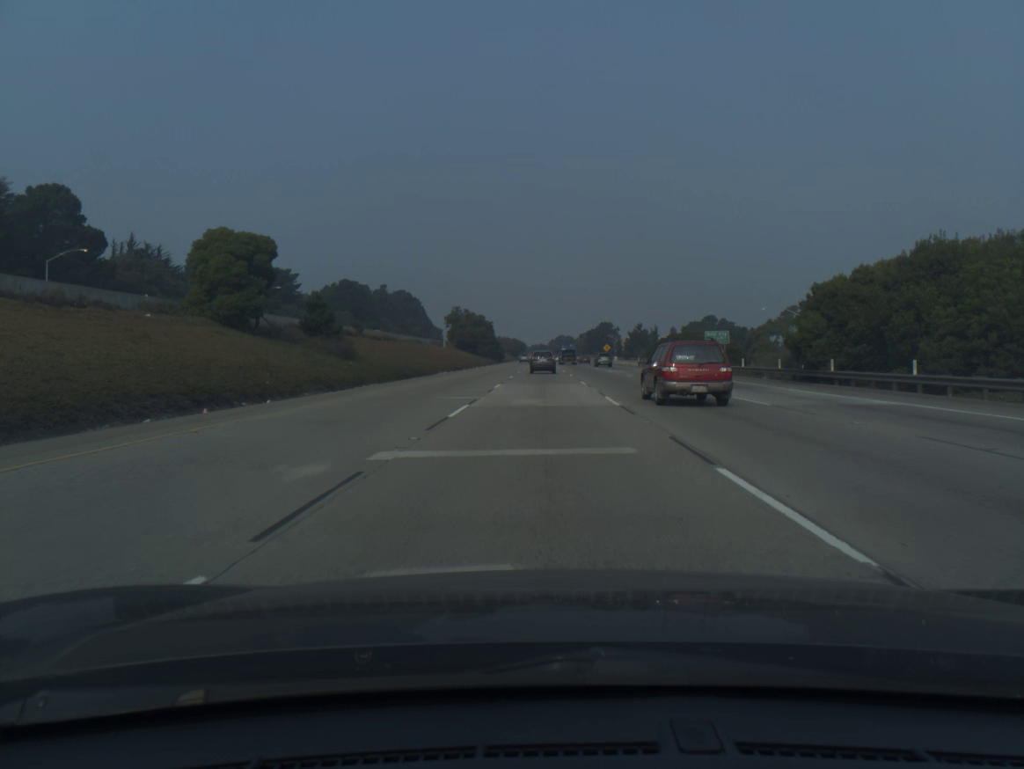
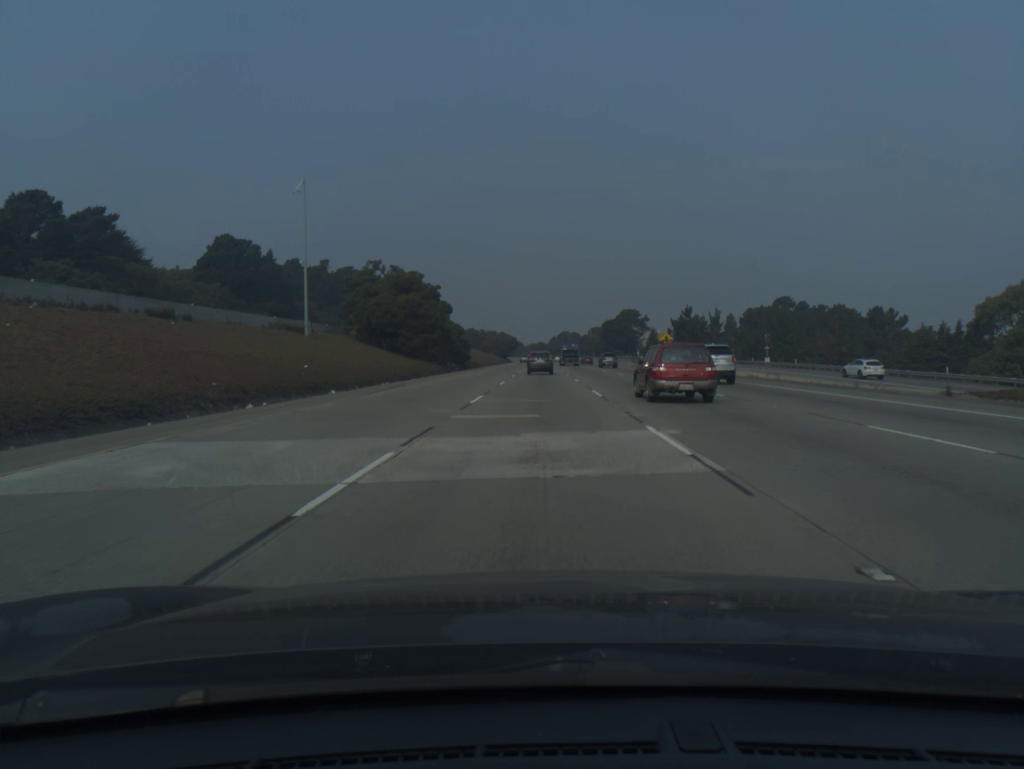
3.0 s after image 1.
(+0.1, +82.4) m; 0°
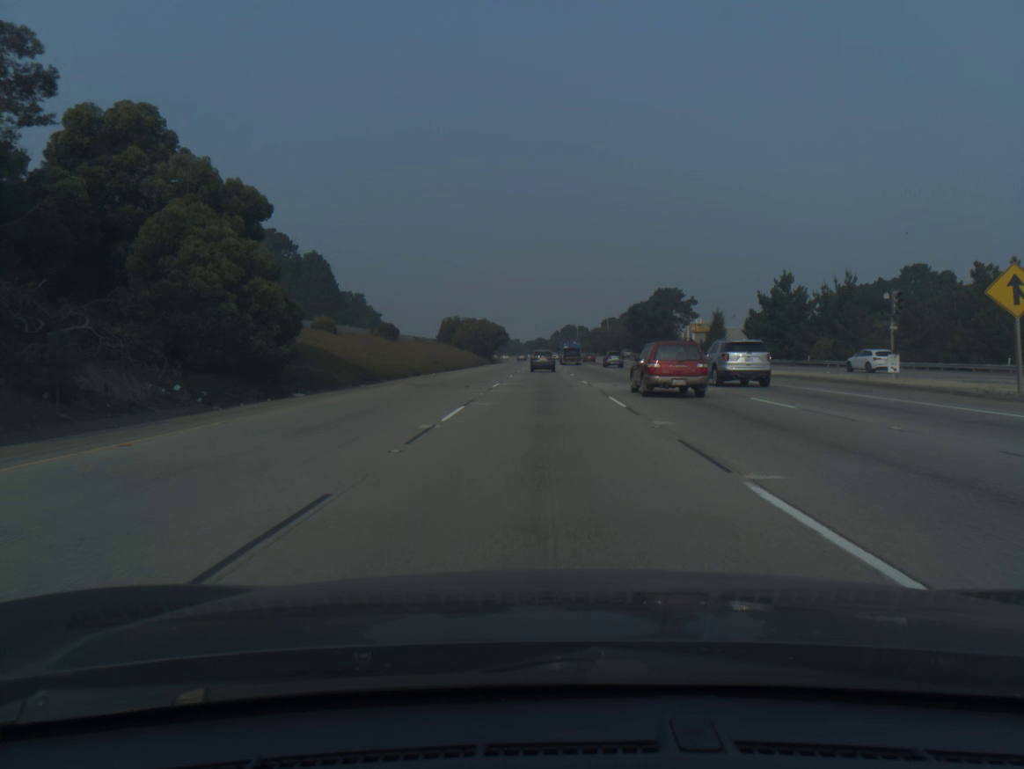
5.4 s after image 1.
(-0.1, +65.0) m; 0°
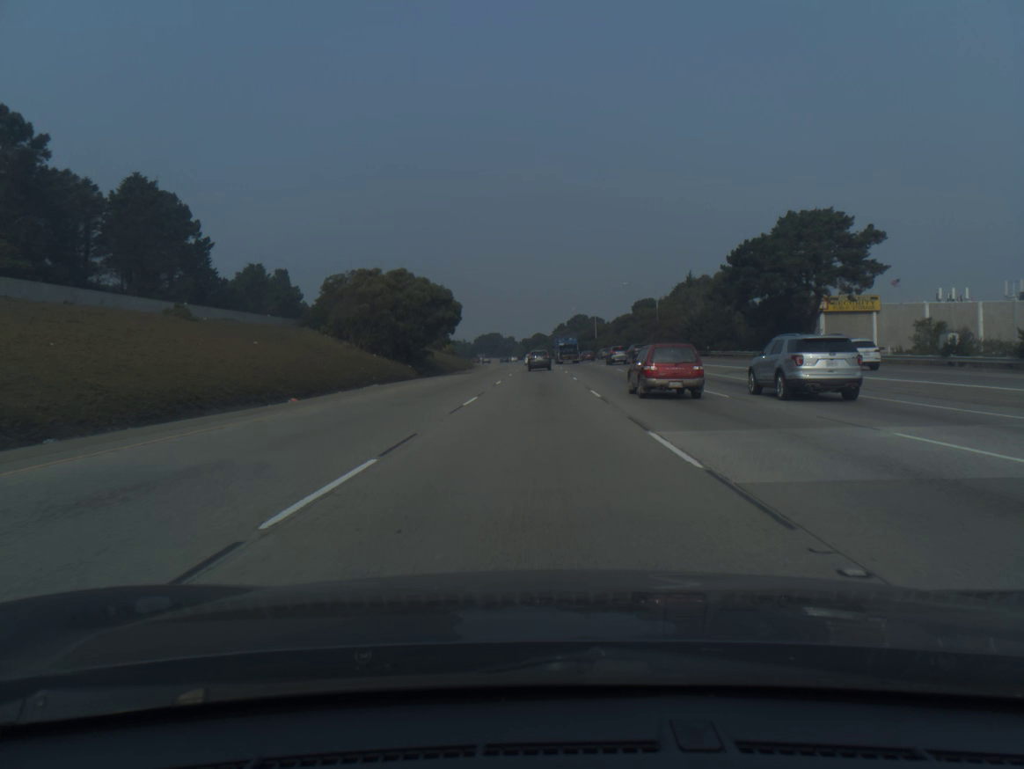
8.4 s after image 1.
(+0.2, +81.9) m; 0°
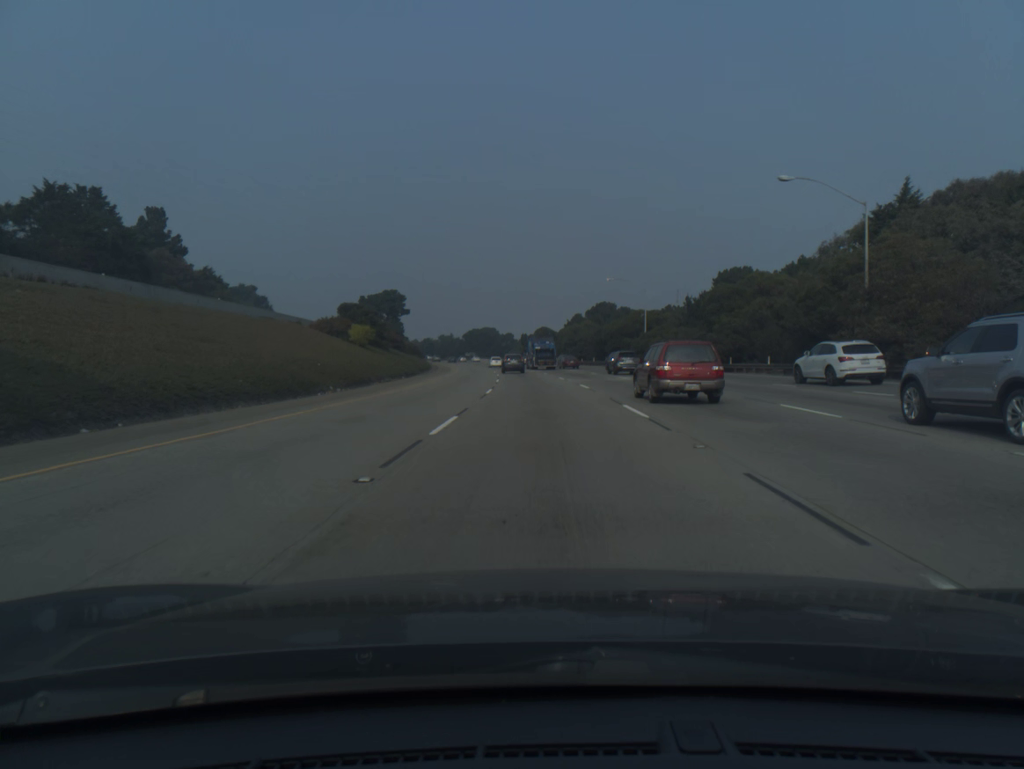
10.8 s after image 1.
(-0.4, +66.6) m; 0°
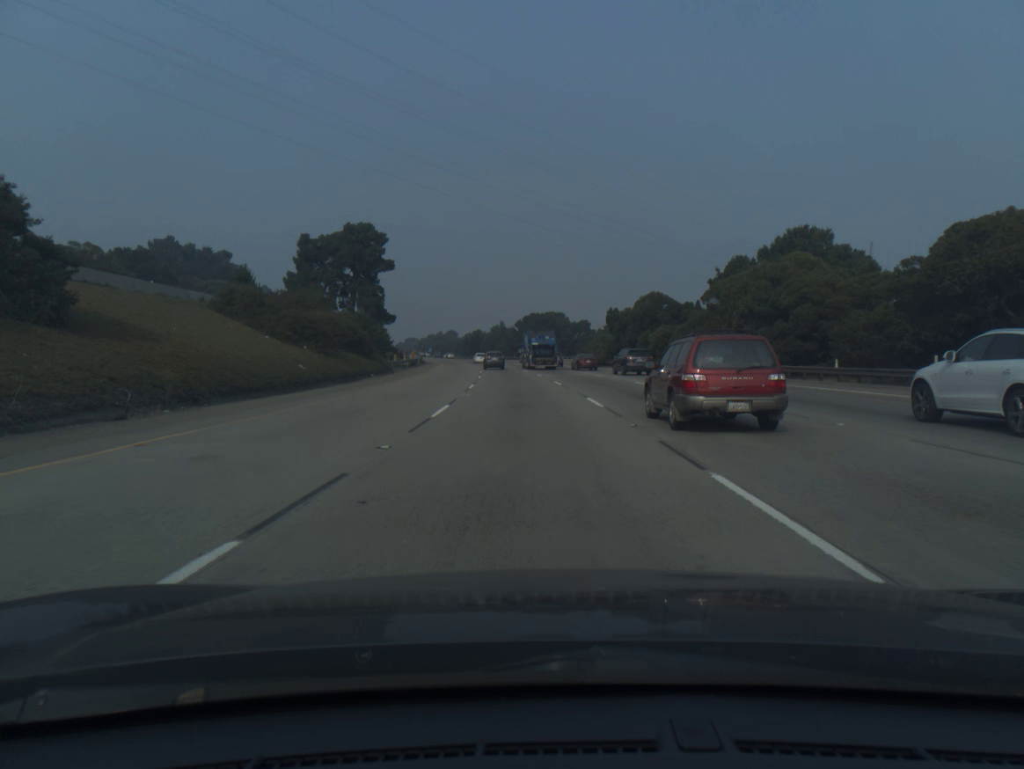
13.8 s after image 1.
(-2.9, +83.8) m; -5°
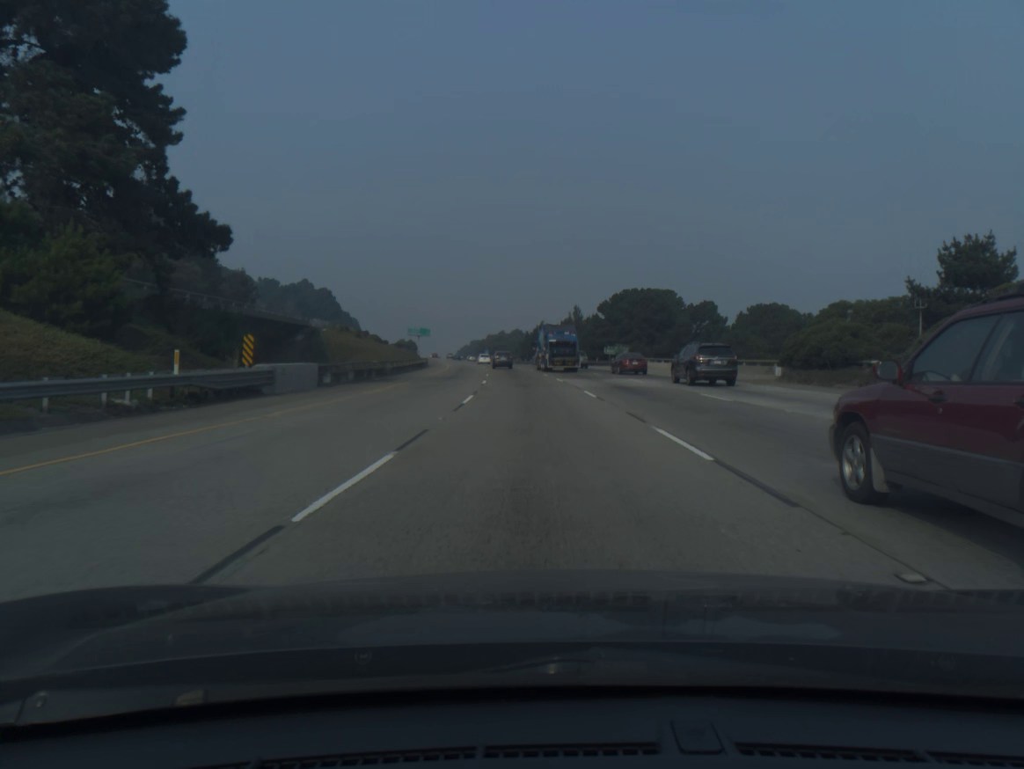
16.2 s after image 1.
(-3.5, +68.3) m; -5°
